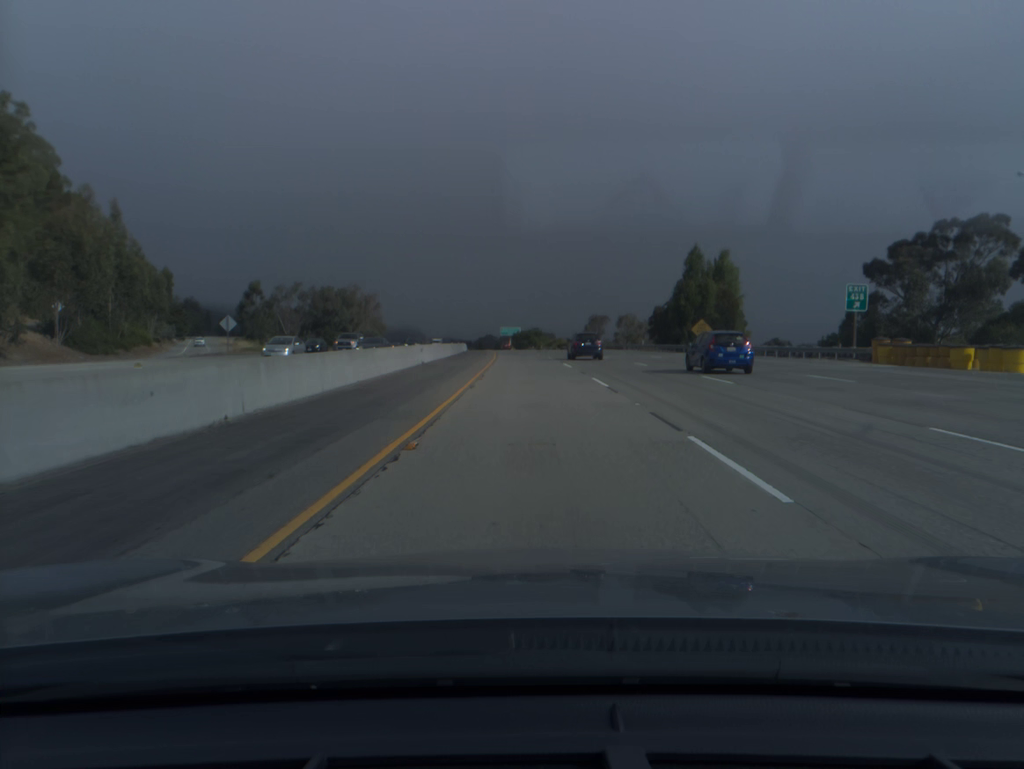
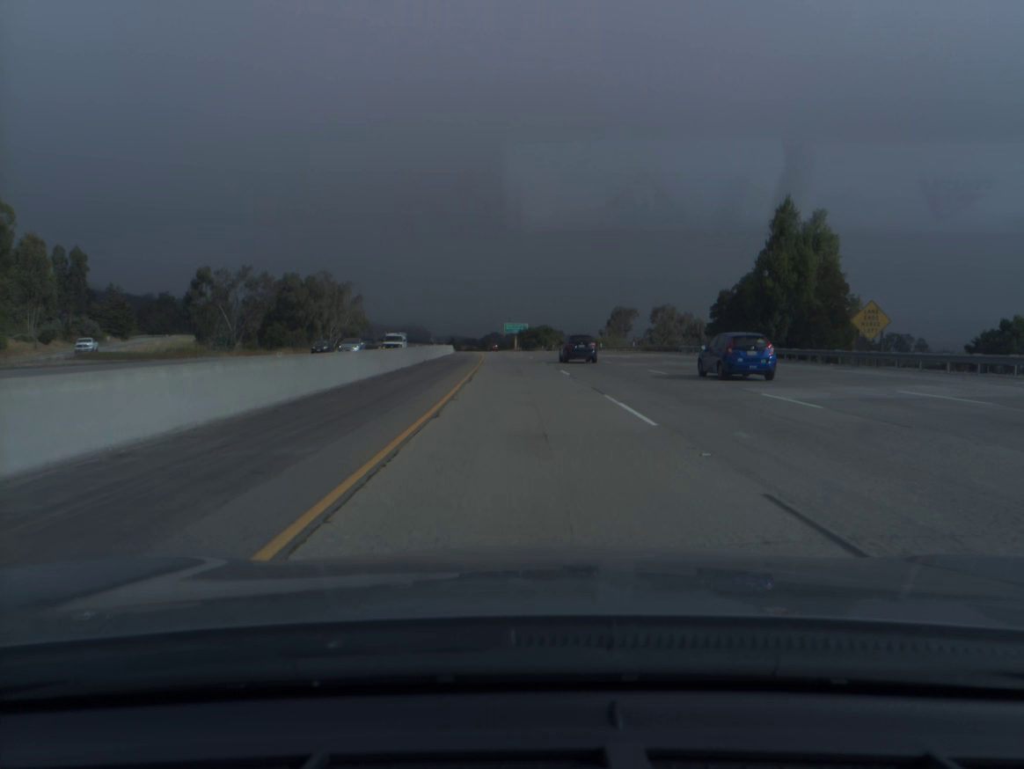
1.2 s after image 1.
(-0.1, +36.2) m; 0°
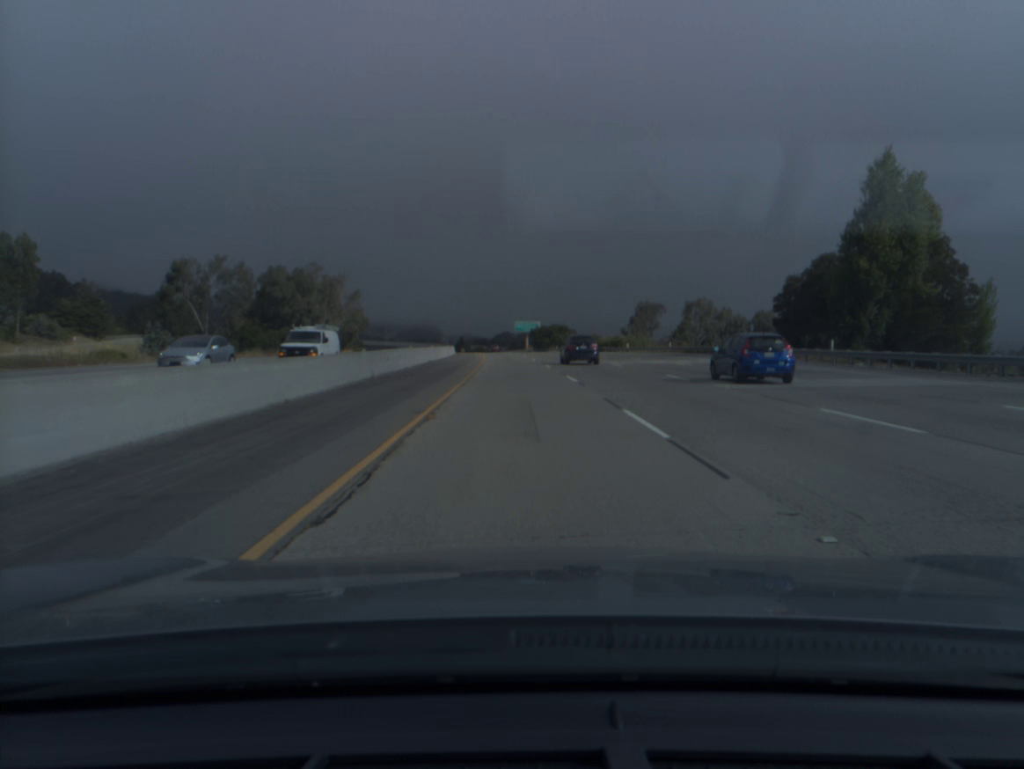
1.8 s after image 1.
(-0.1, +18.5) m; -1°
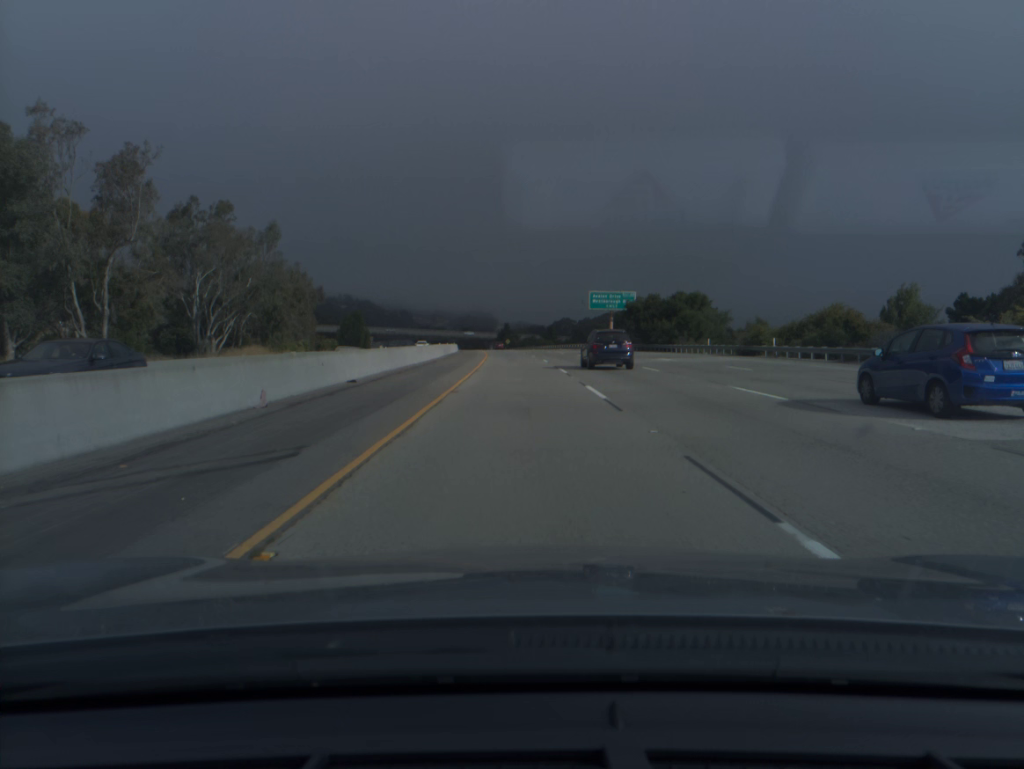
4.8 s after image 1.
(-3.6, +96.1) m; -4°
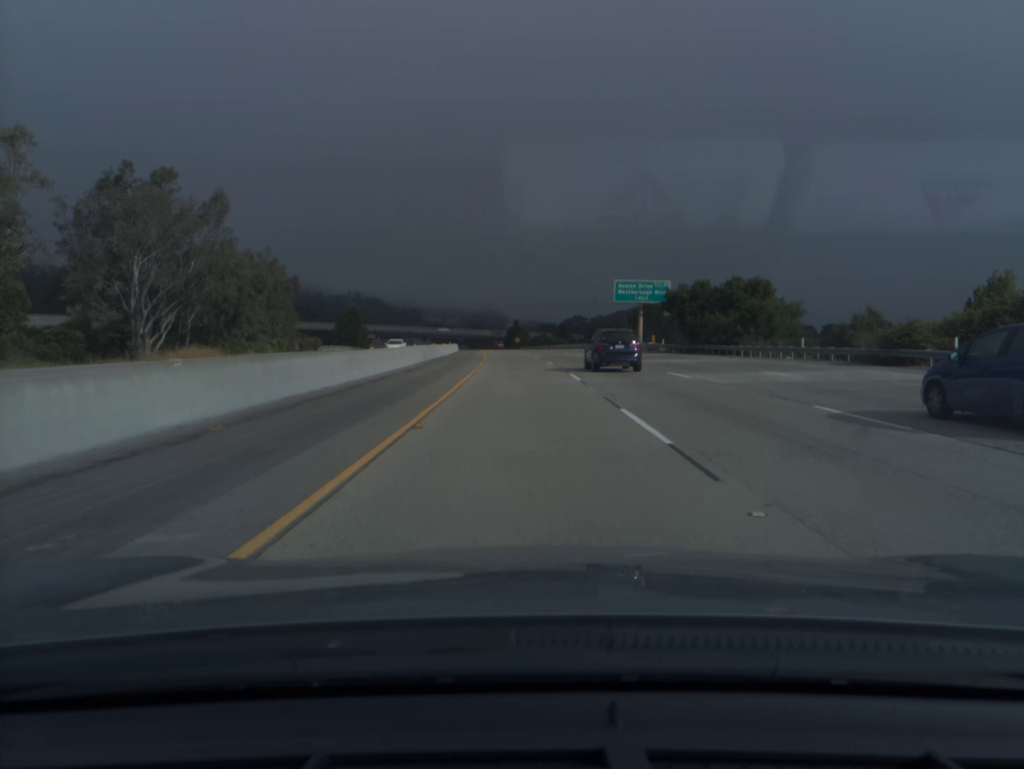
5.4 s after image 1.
(-0.1, +19.8) m; -1°
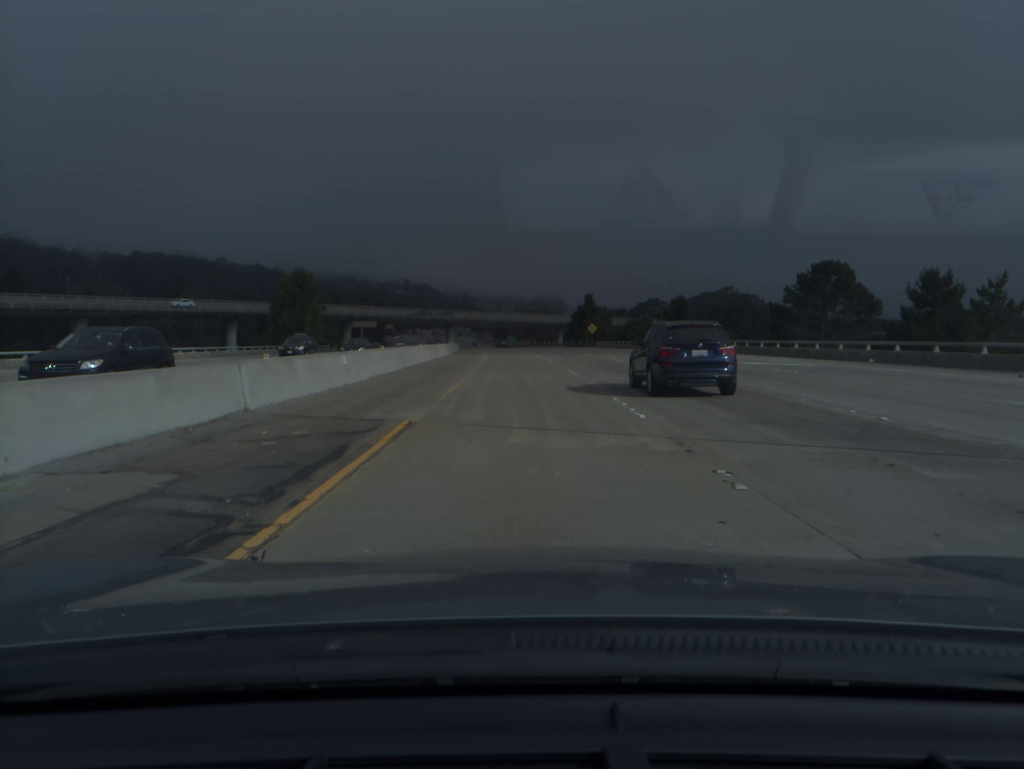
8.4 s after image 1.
(-3.6, +100.5) m; -4°
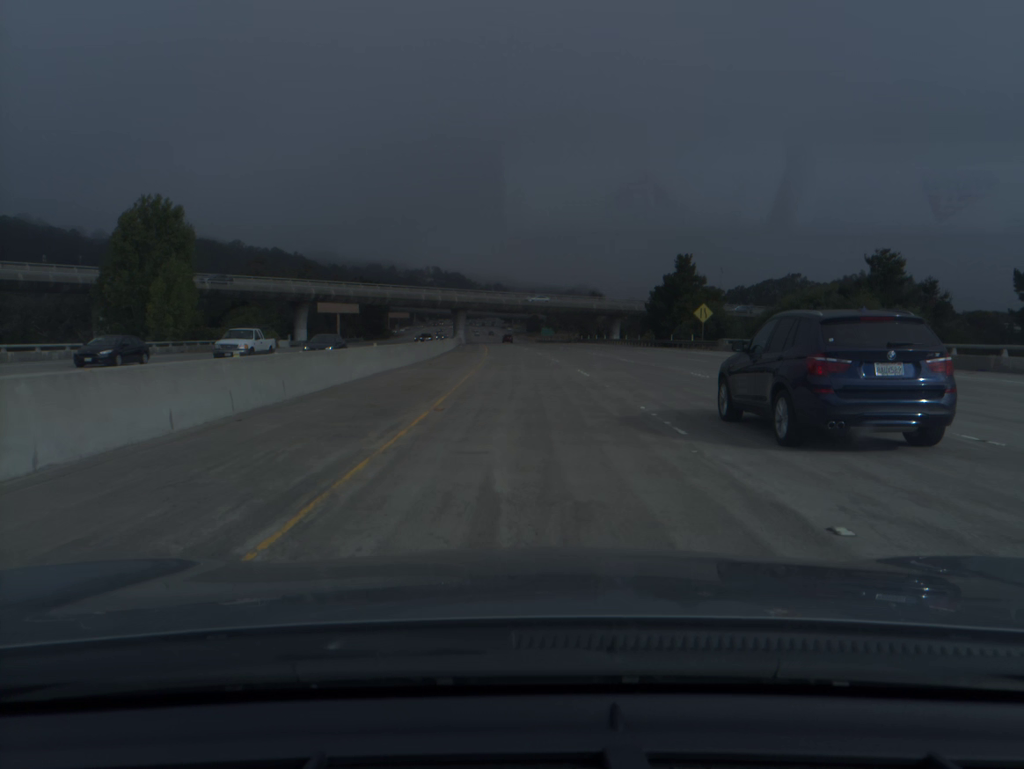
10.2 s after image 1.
(-1.3, +60.6) m; -2°
